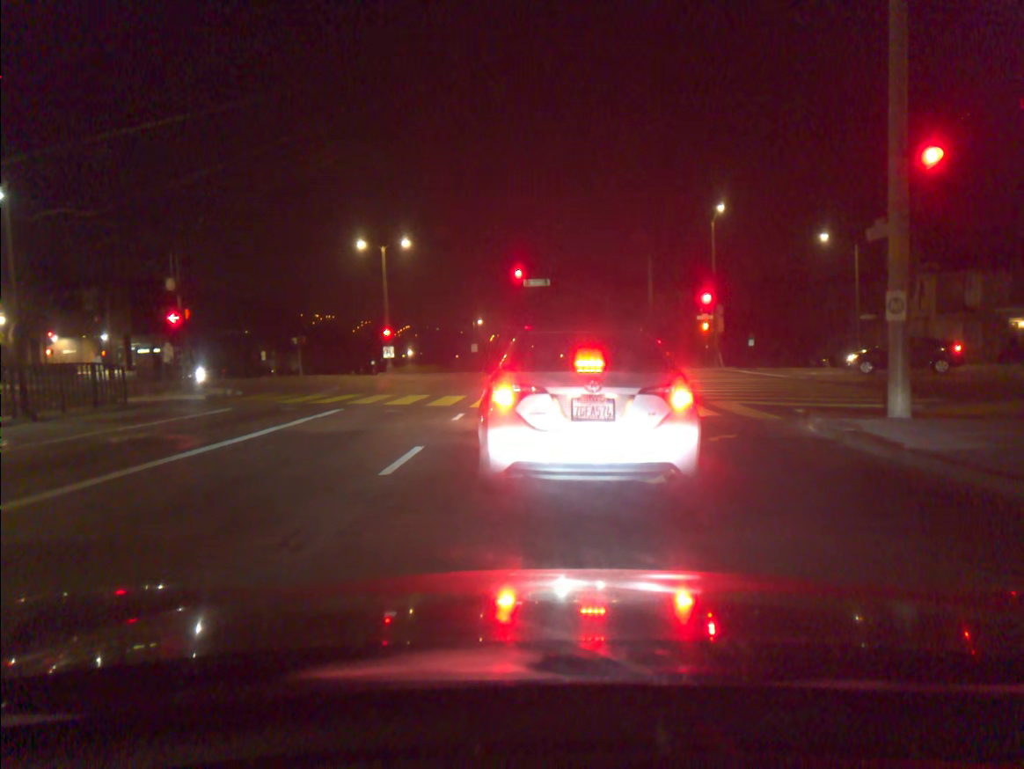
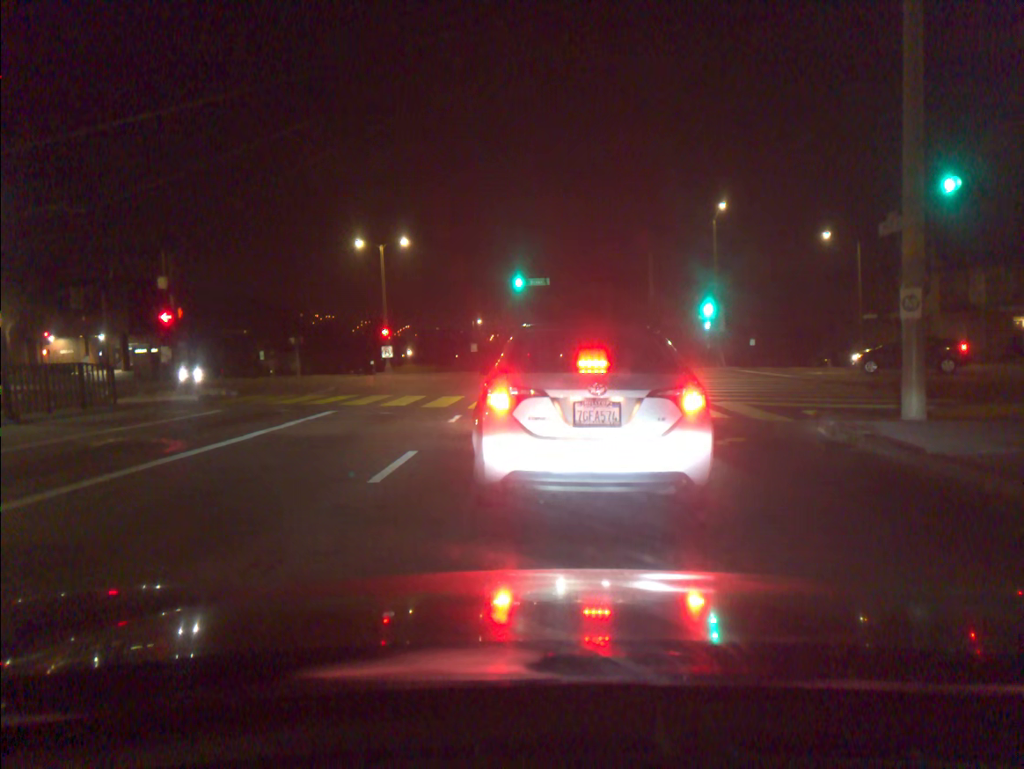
(0.0, +0.4) m; 0°
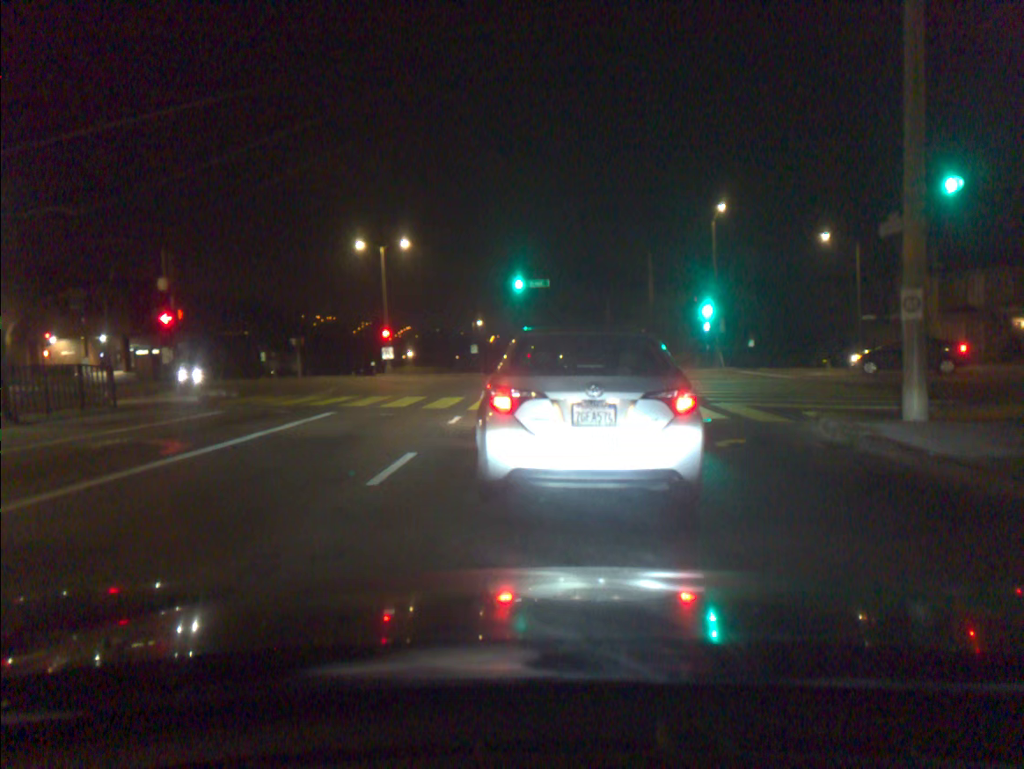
(0.0, +0.1) m; 0°
